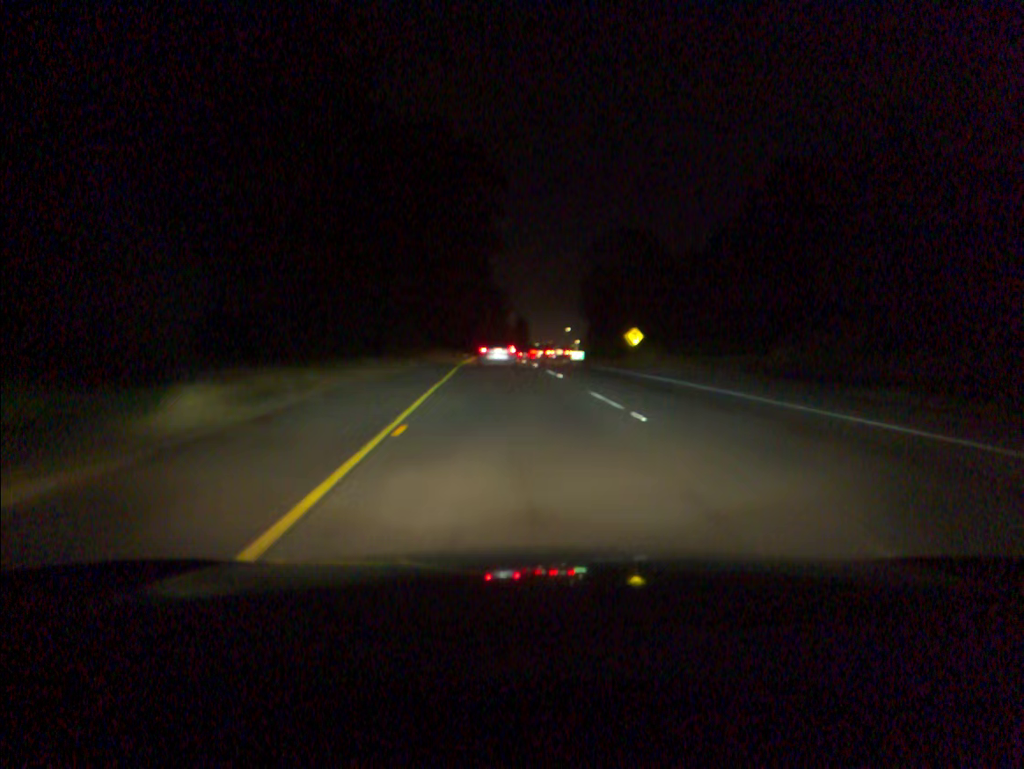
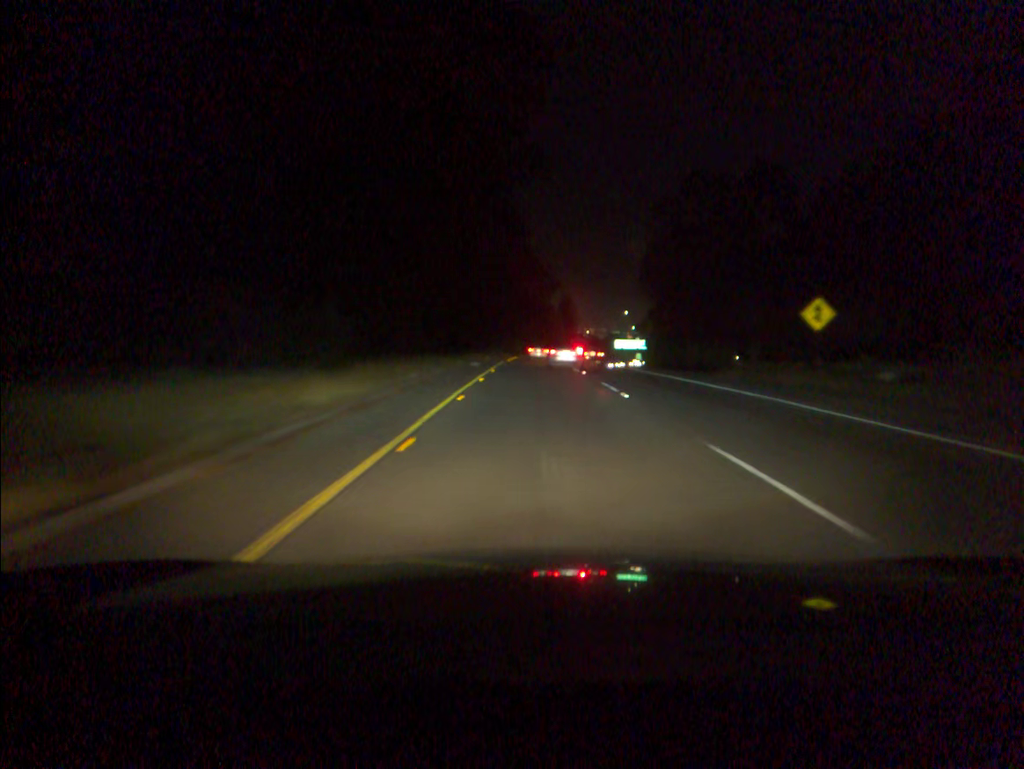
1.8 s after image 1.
(-1.5, +38.8) m; -3°
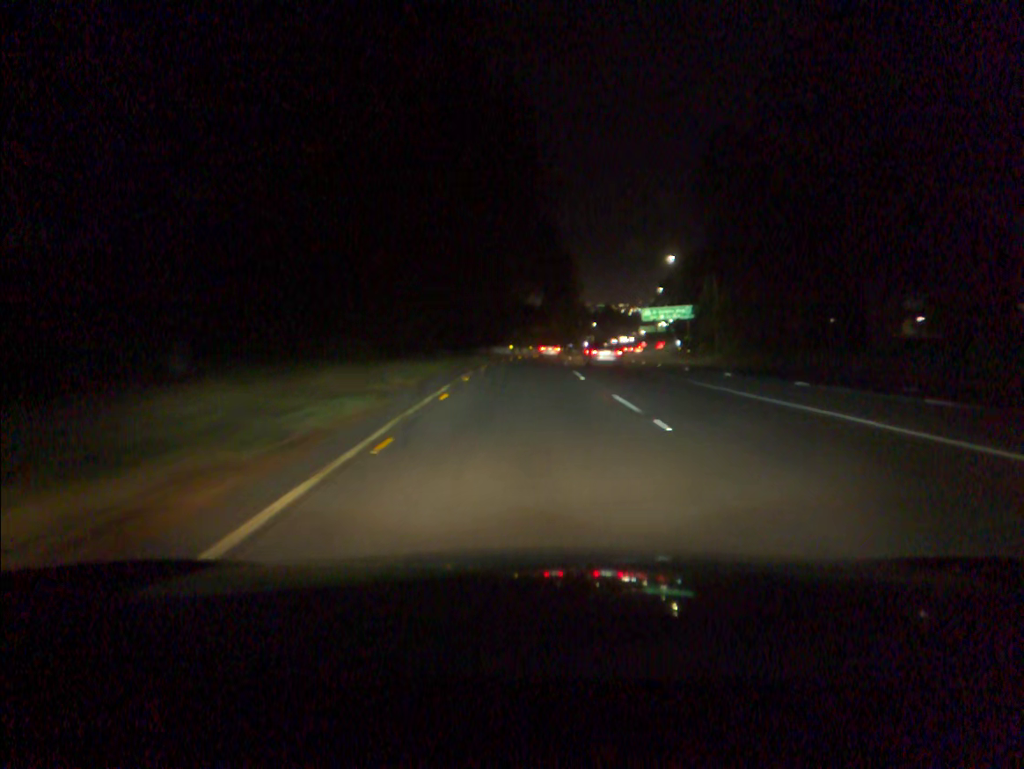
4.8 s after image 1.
(+0.8, +66.4) m; +1°
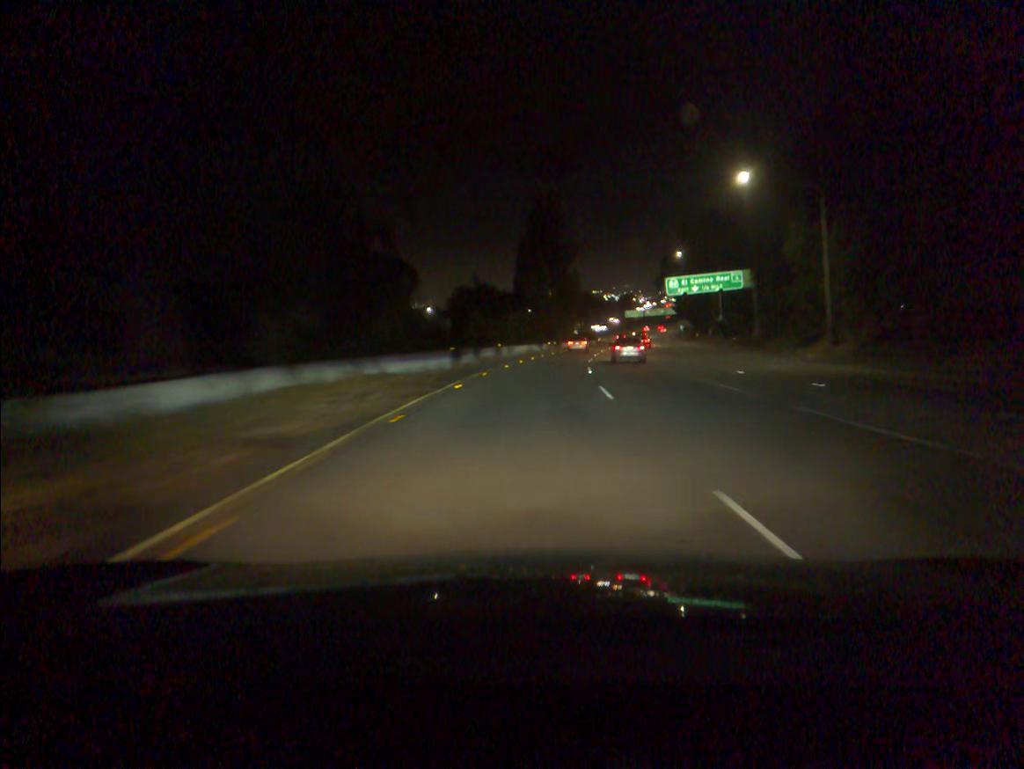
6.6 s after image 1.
(+0.4, +41.7) m; +2°
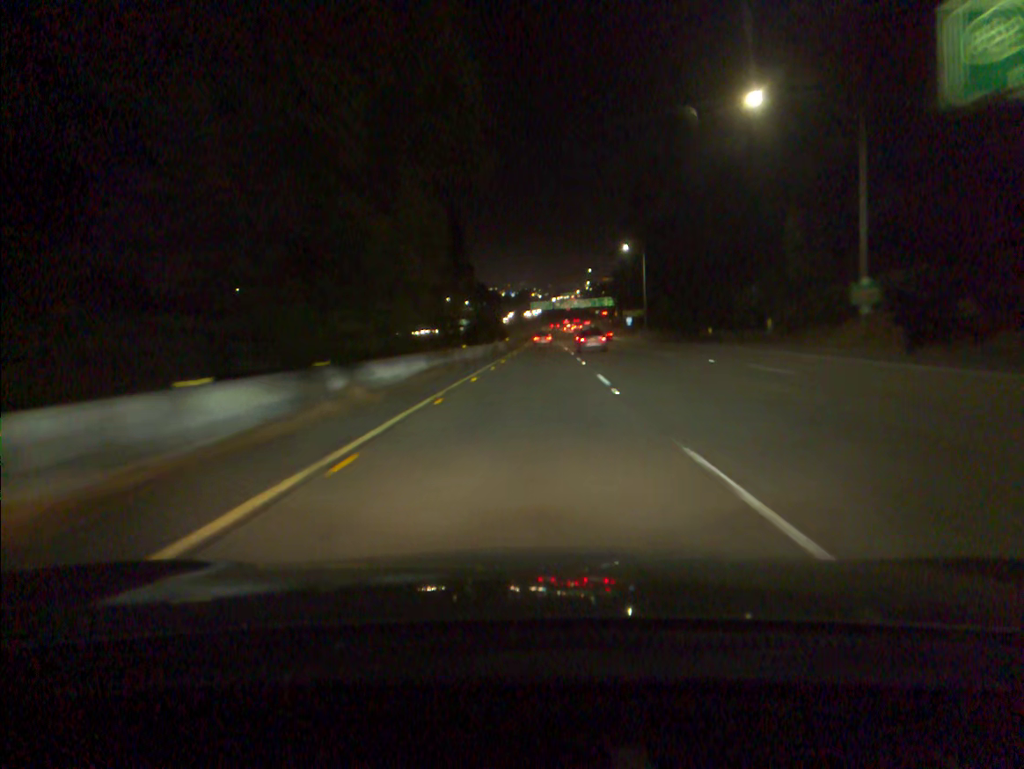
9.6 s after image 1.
(+4.7, +72.3) m; +7°
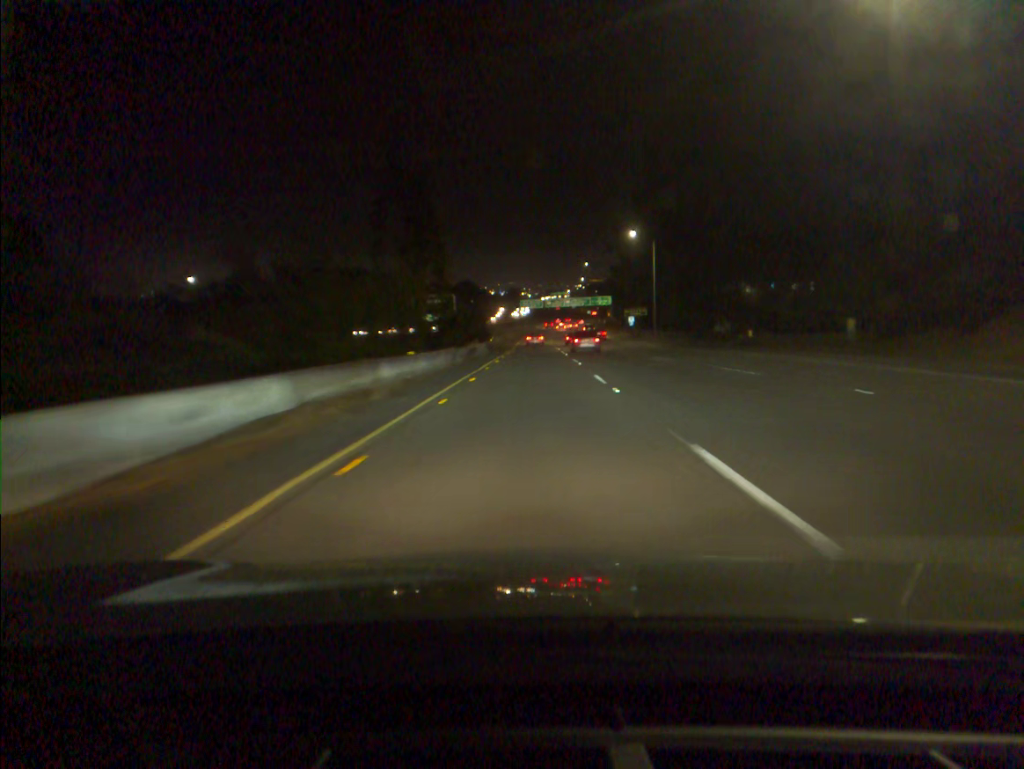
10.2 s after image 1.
(+0.1, +15.0) m; +1°
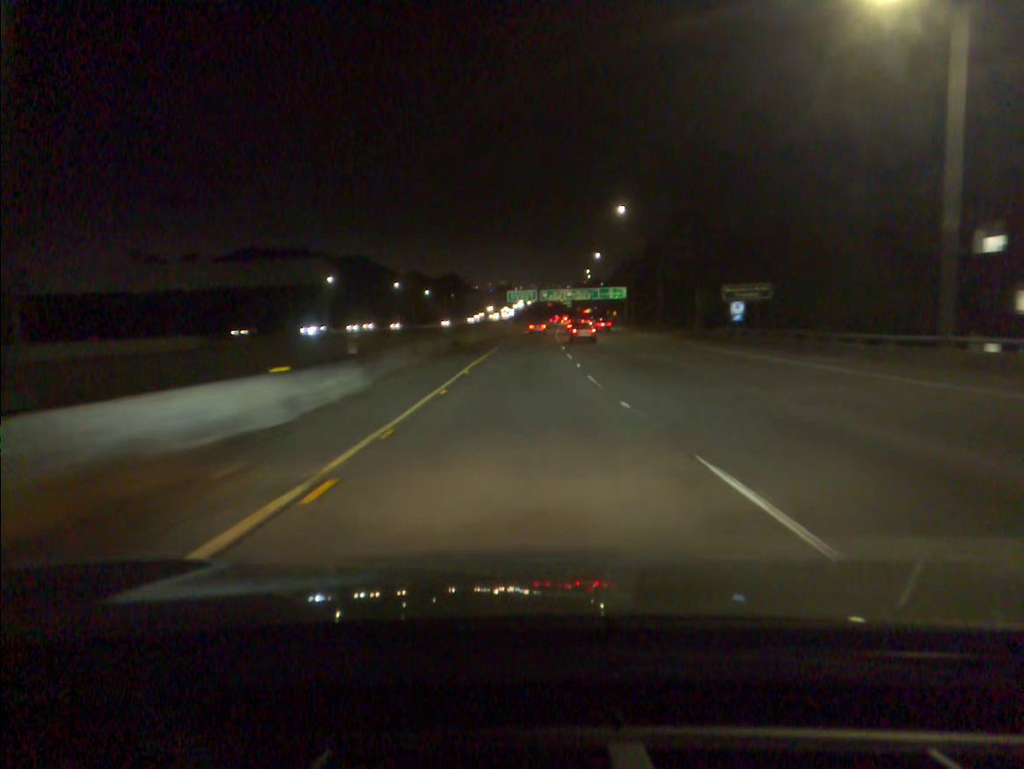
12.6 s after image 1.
(+0.8, +61.1) m; +1°
